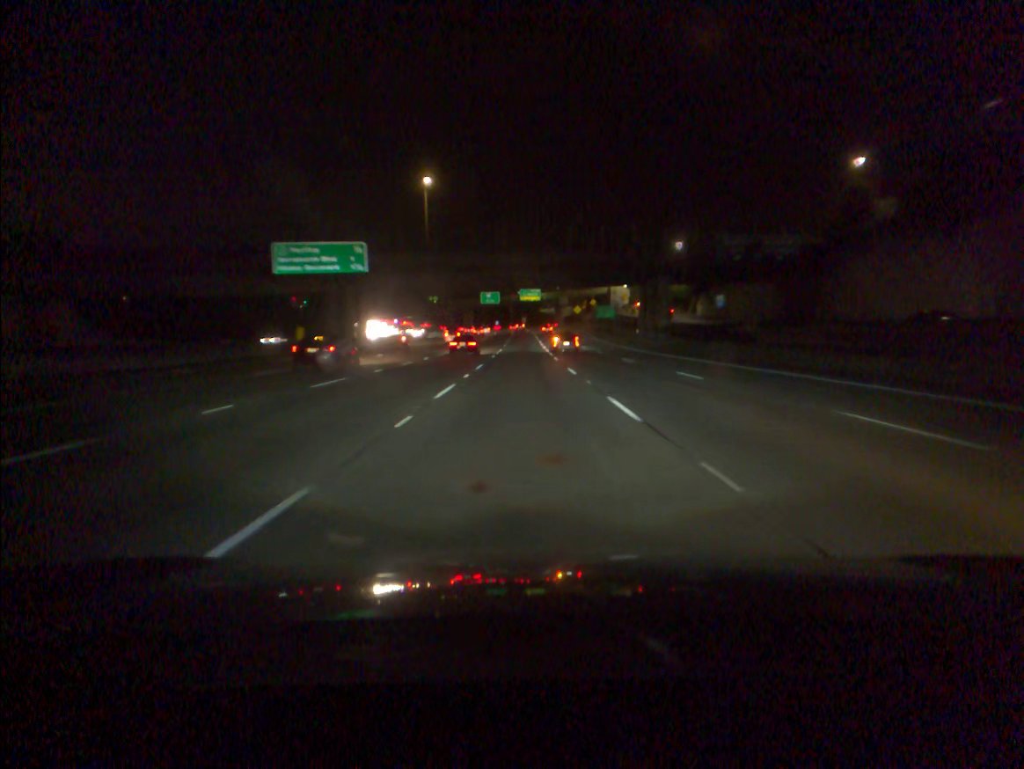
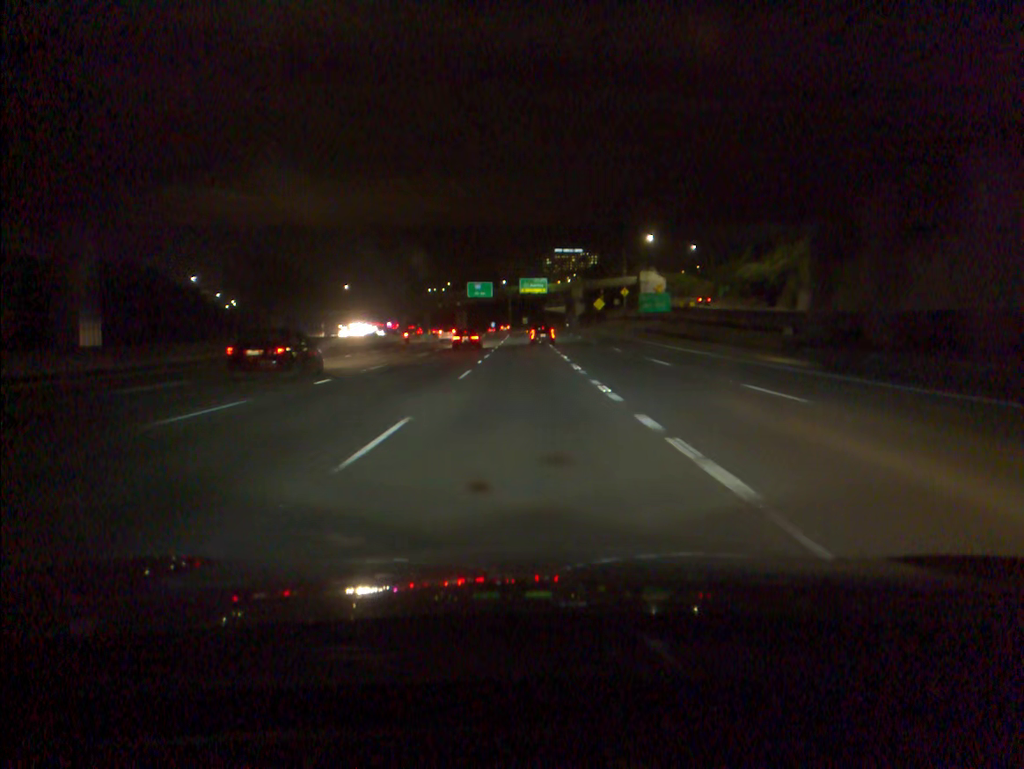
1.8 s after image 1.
(0.0, +52.7) m; 0°
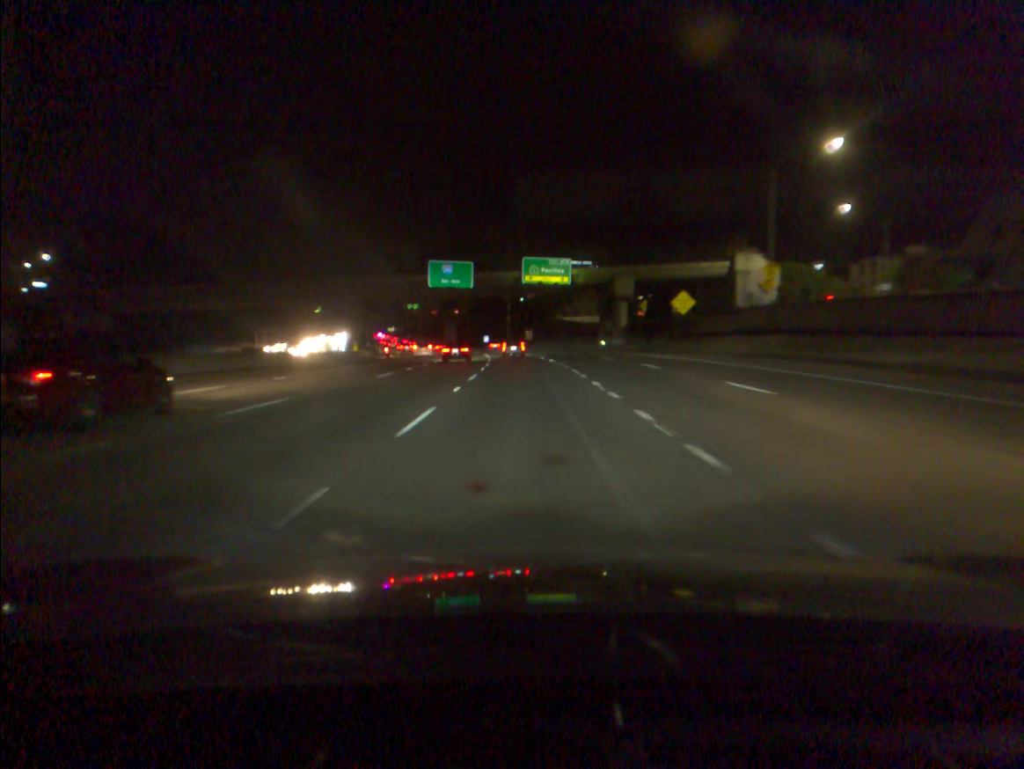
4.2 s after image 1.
(-0.2, +70.3) m; 0°
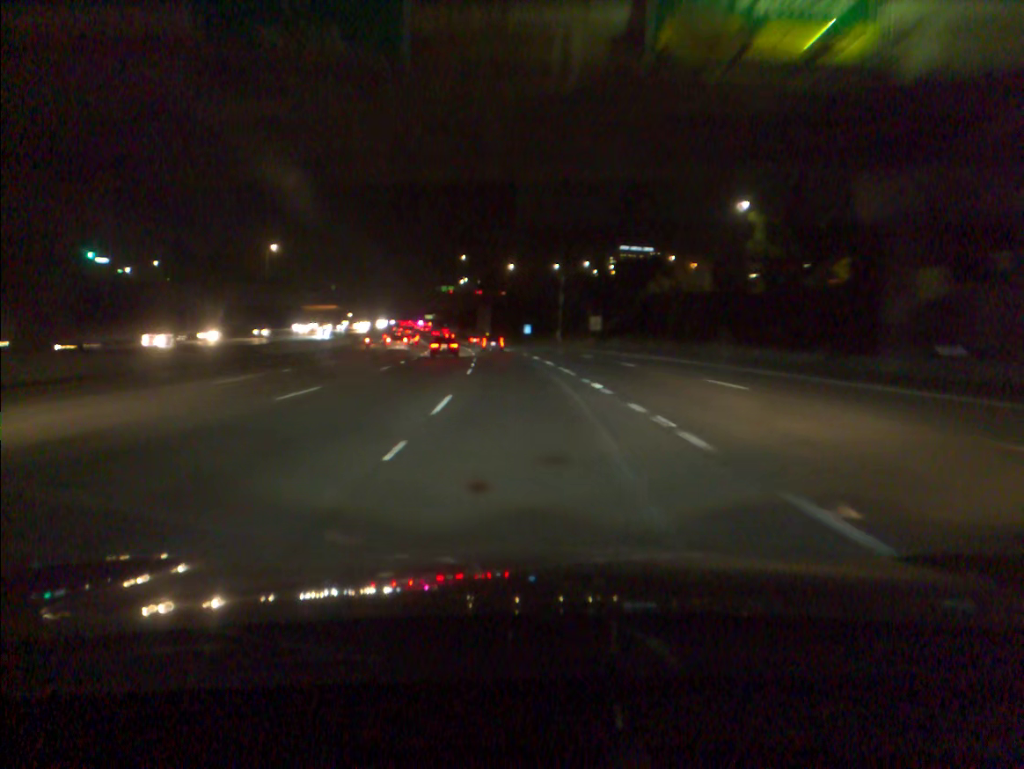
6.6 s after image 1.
(-1.5, +70.4) m; -3°
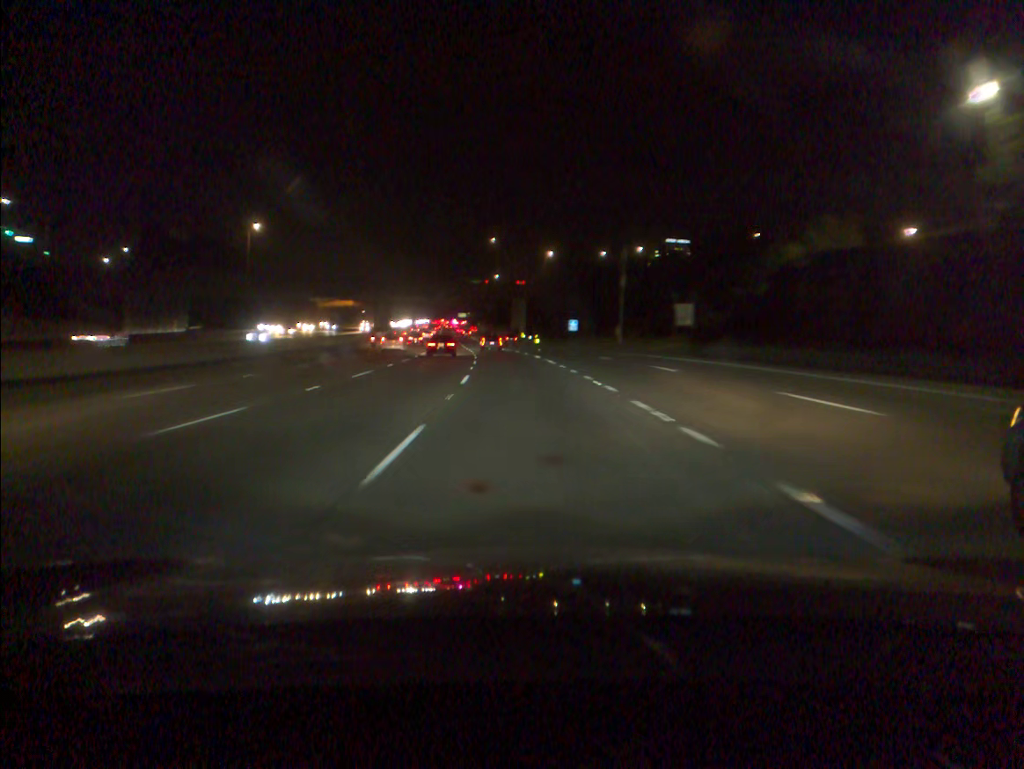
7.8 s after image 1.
(-0.8, +35.5) m; -3°
